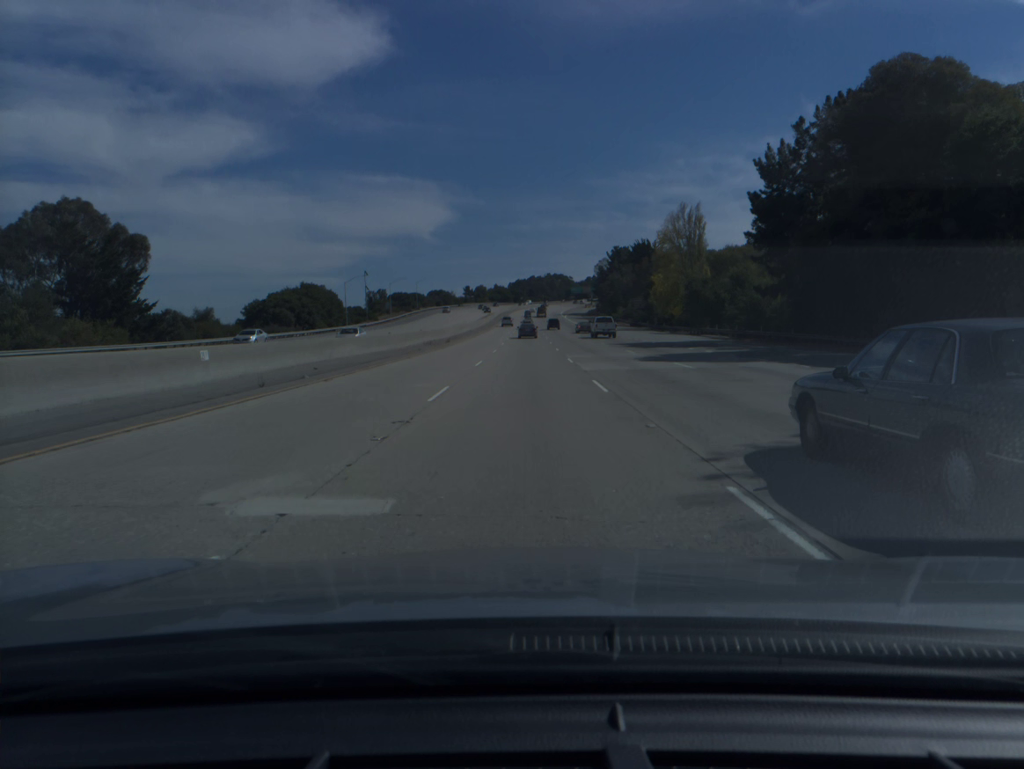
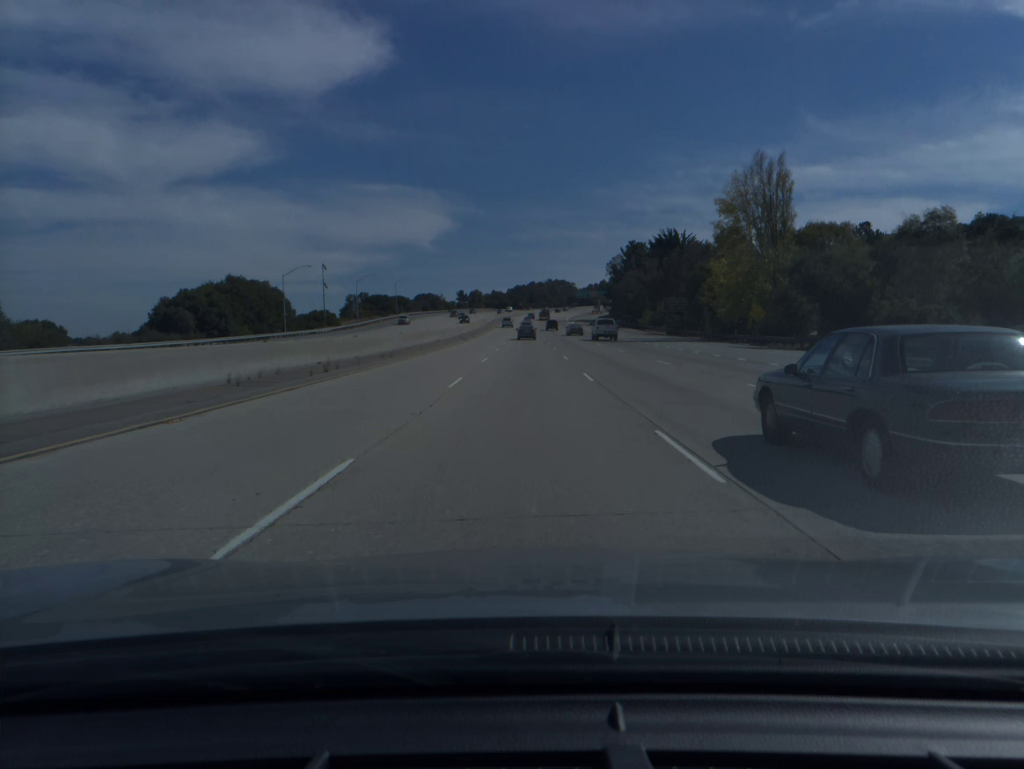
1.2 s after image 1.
(0.0, +38.6) m; 0°
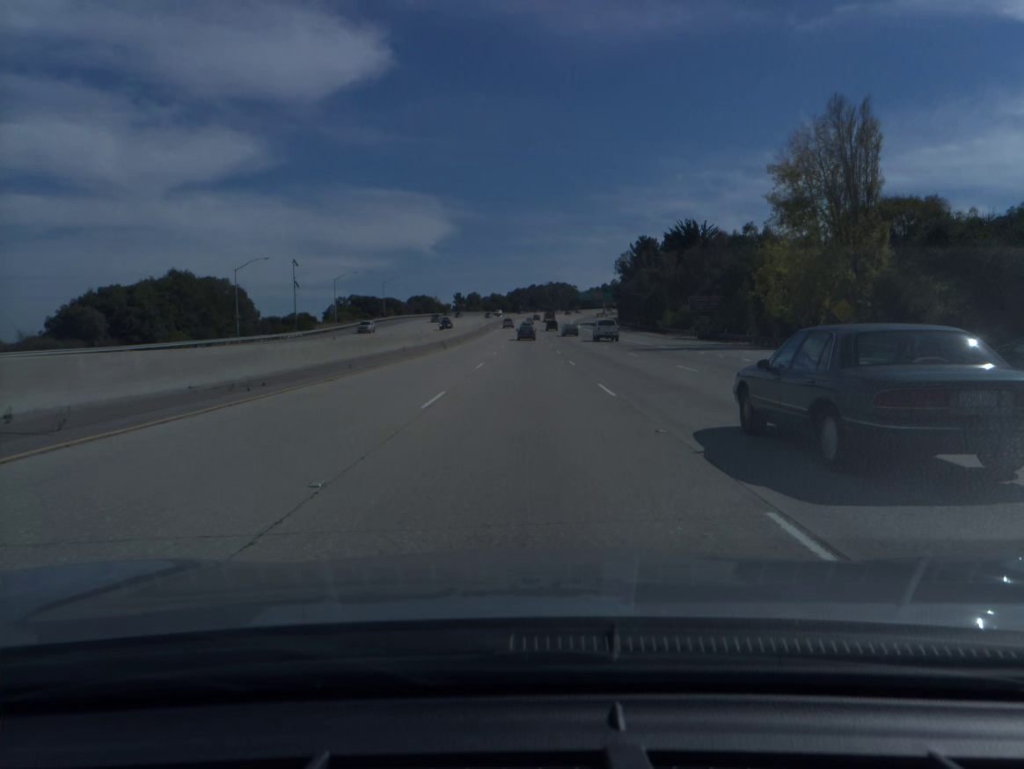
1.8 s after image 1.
(0.0, +19.3) m; 0°
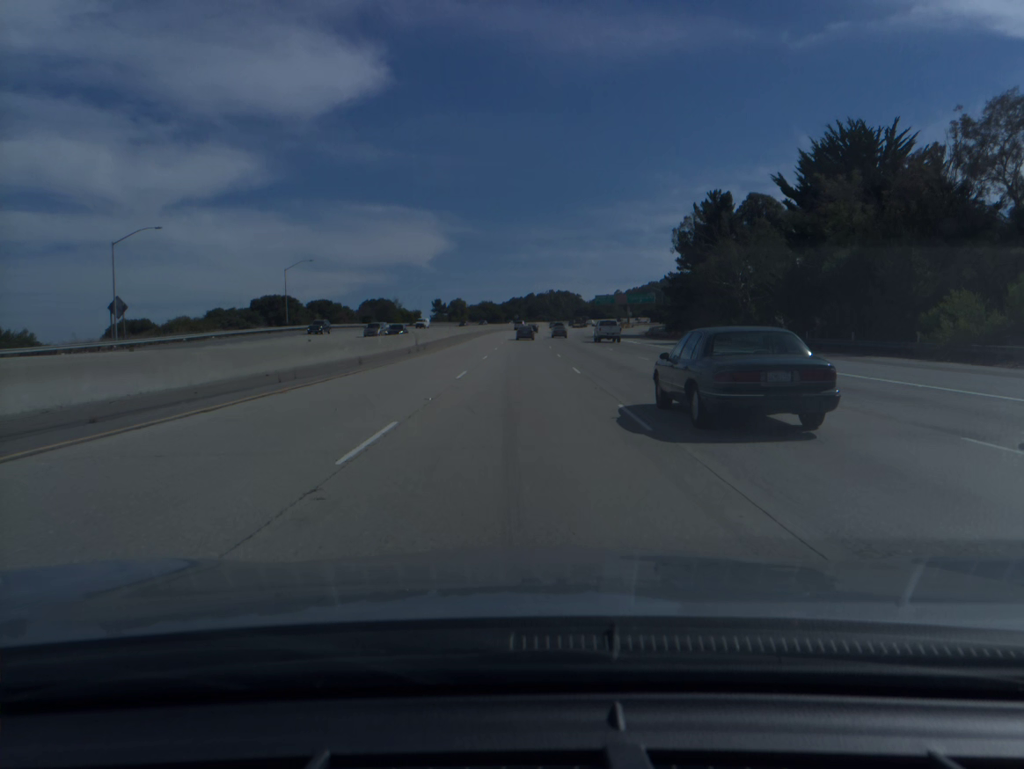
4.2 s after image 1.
(+0.1, +76.9) m; 0°
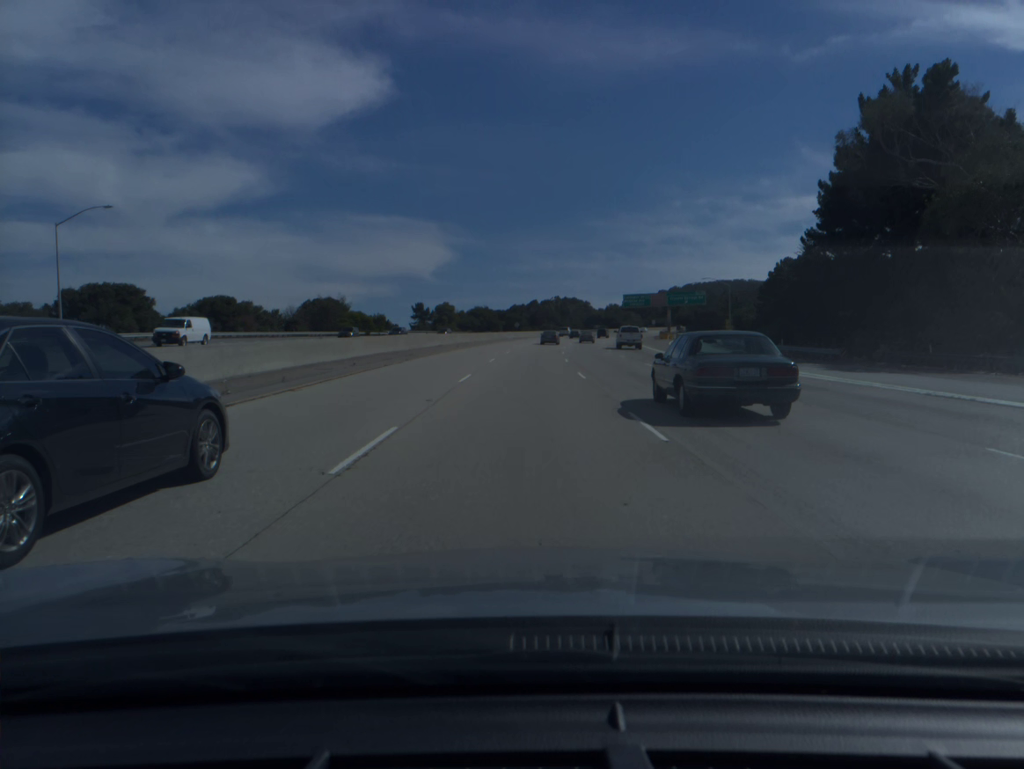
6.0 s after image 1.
(-0.1, +57.6) m; 0°
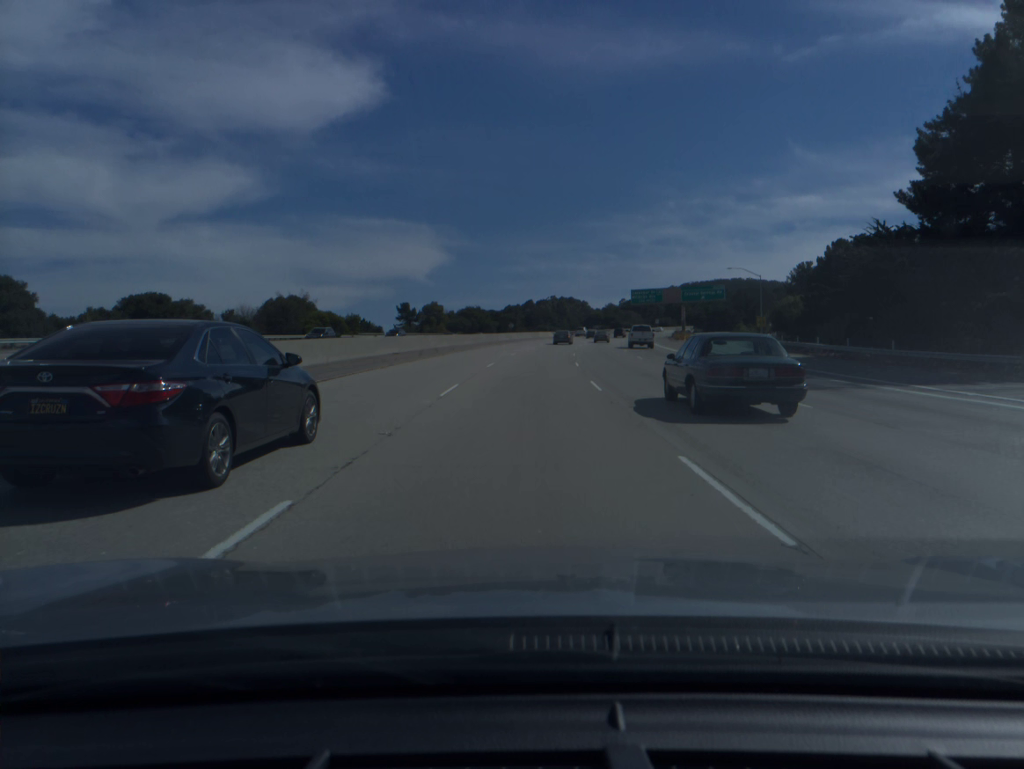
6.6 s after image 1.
(+0.1, +19.2) m; 0°
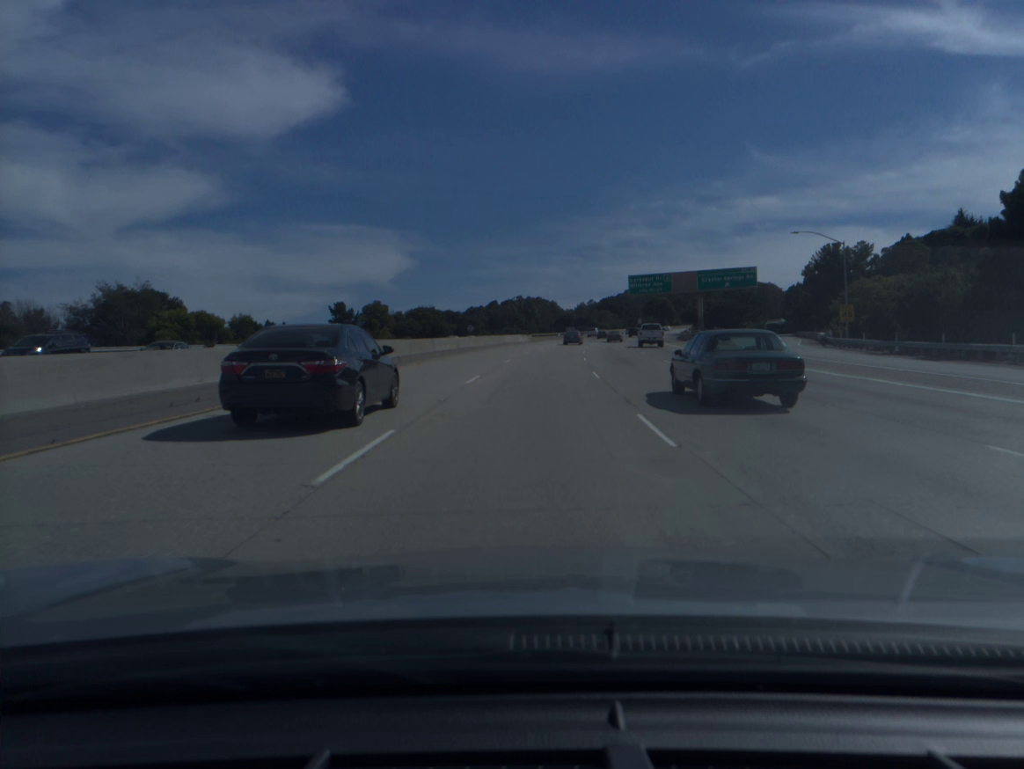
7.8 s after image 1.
(+0.6, +38.3) m; +2°
